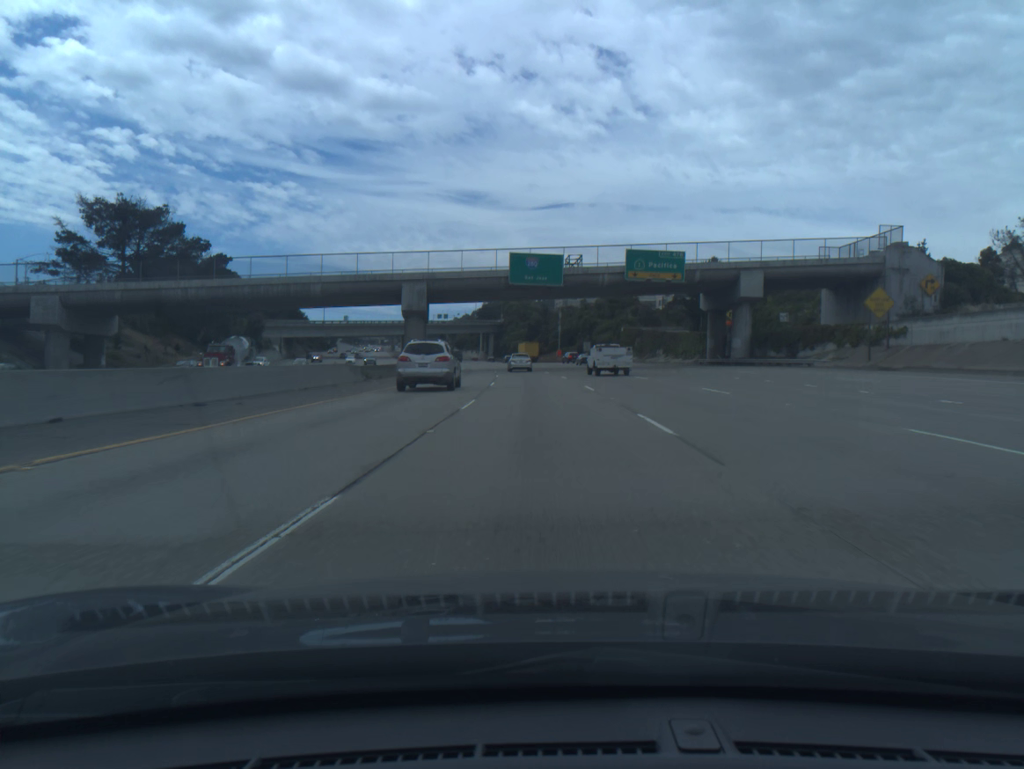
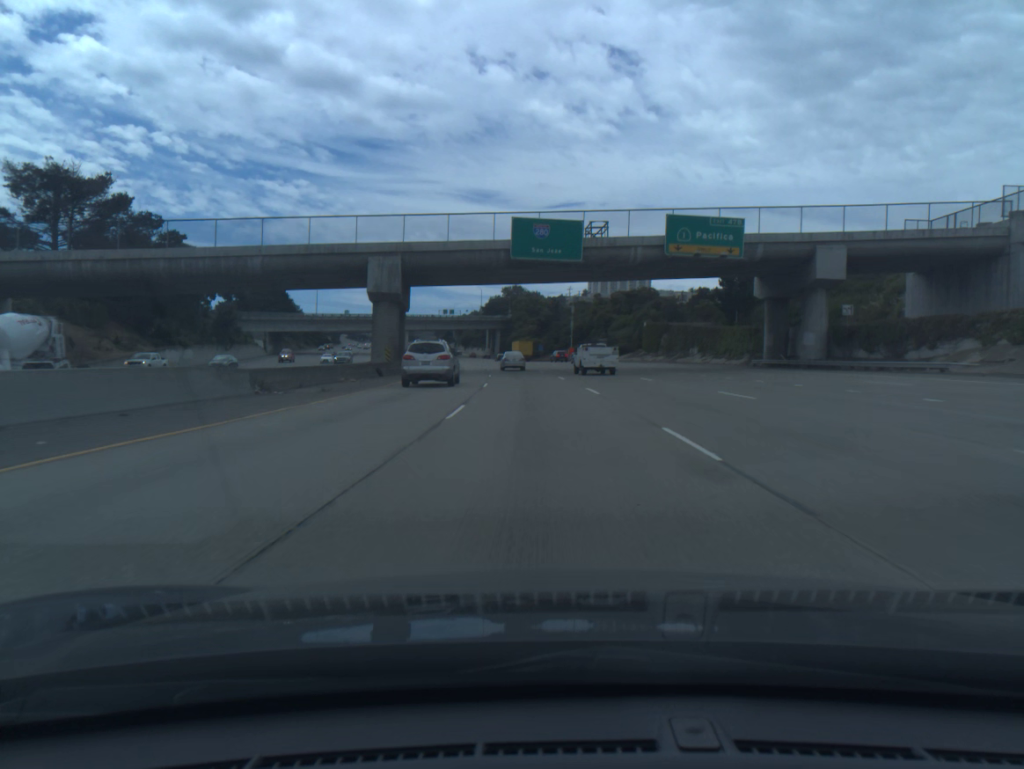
(-0.1, +17.5) m; -1°
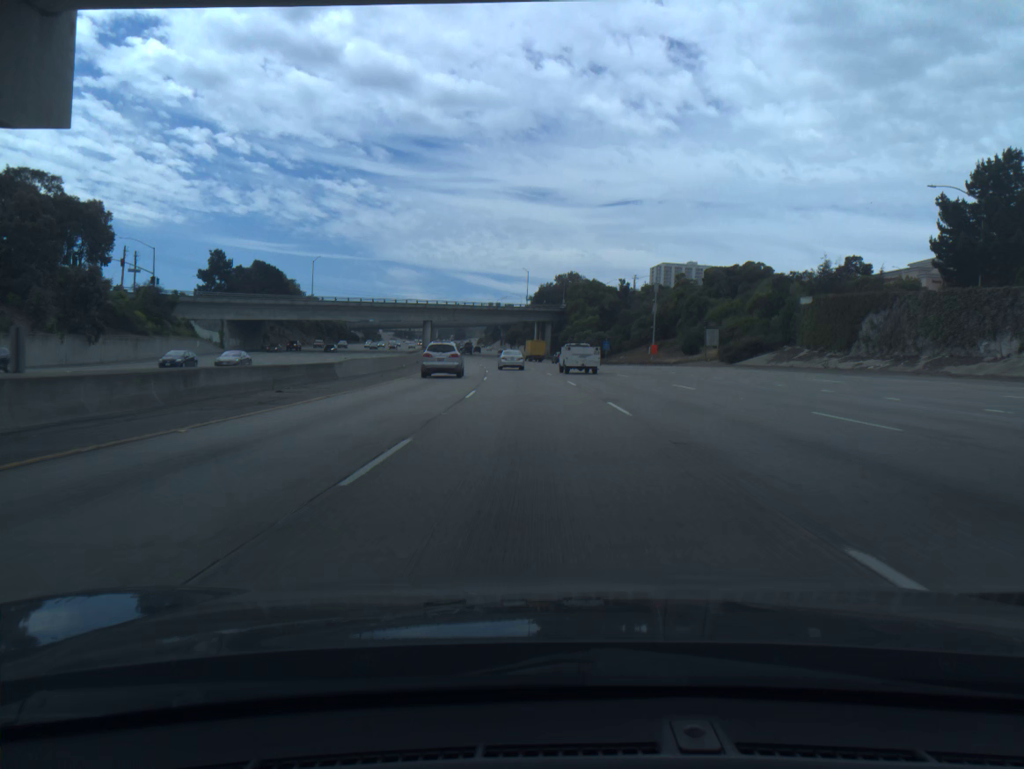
(-1.5, +51.7) m; -4°
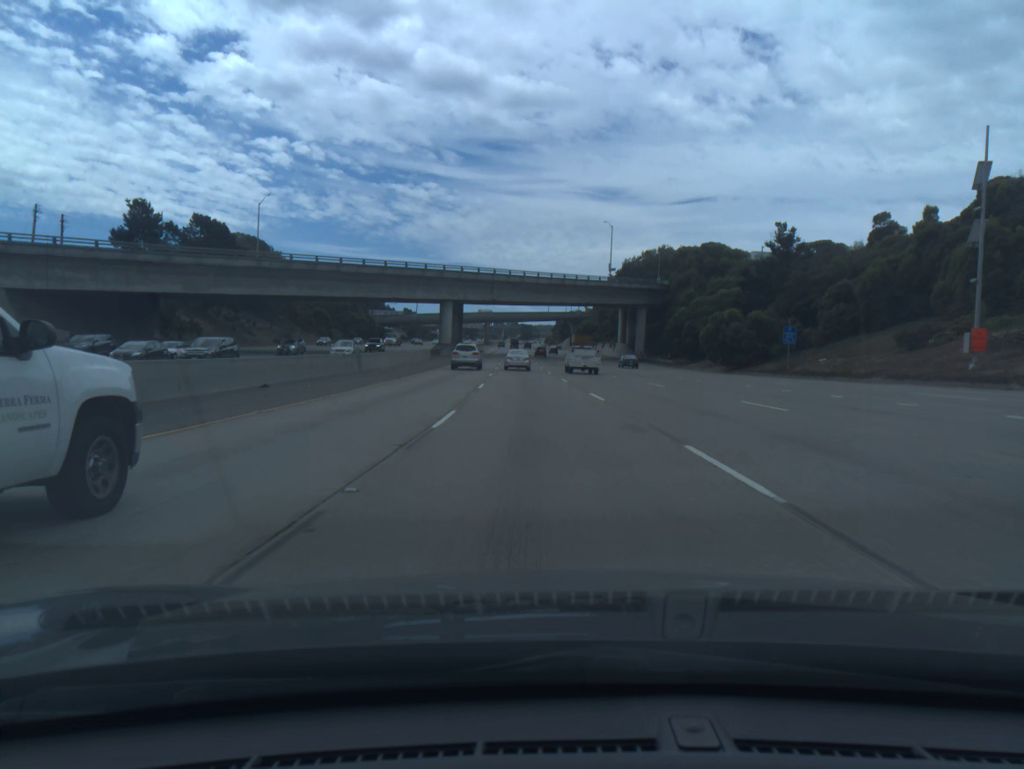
(-3.0, +67.2) m; -5°
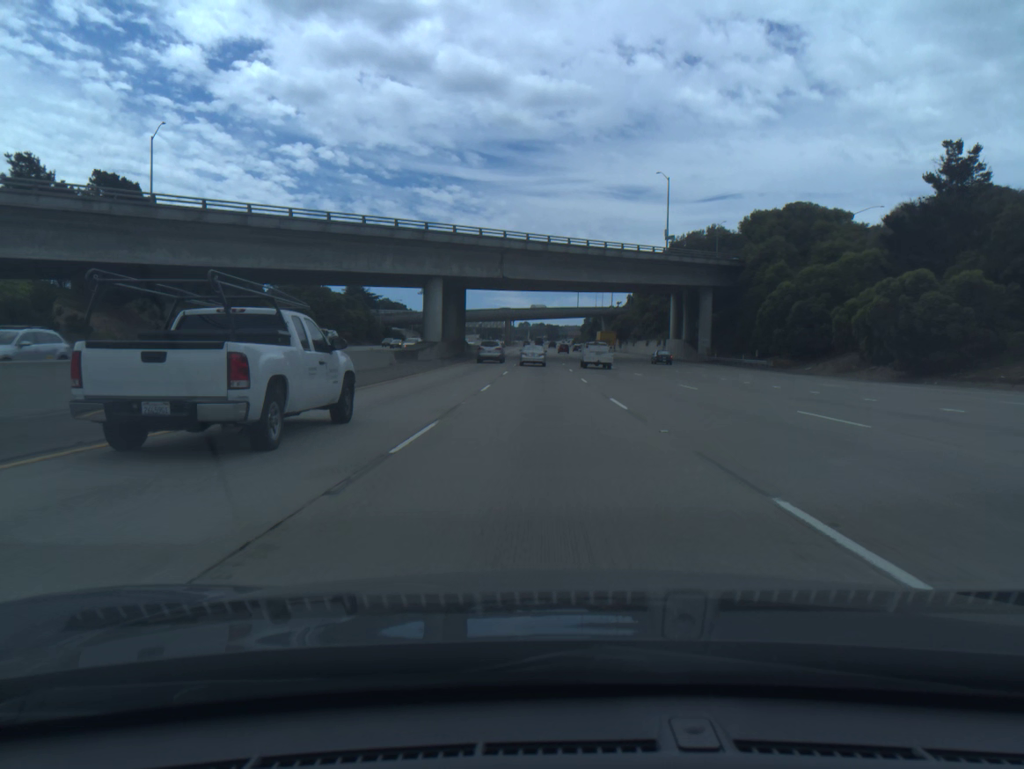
(-0.6, +33.0) m; -2°
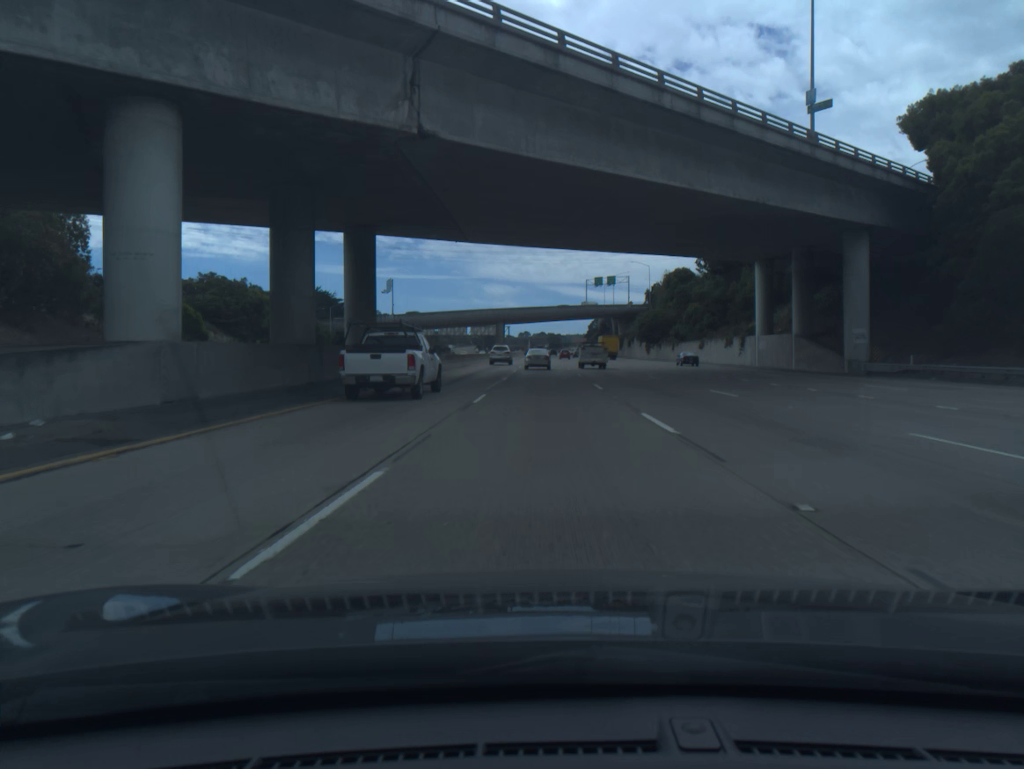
(-0.2, +48.9) m; 0°
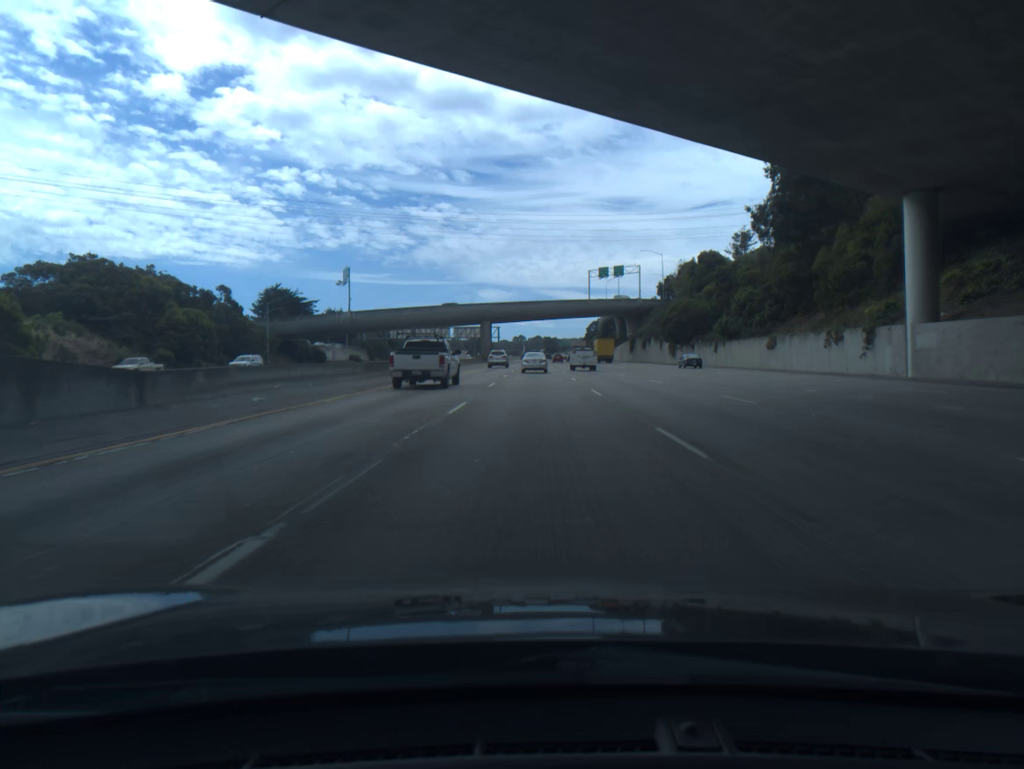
(+0.1, +32.2) m; 0°
